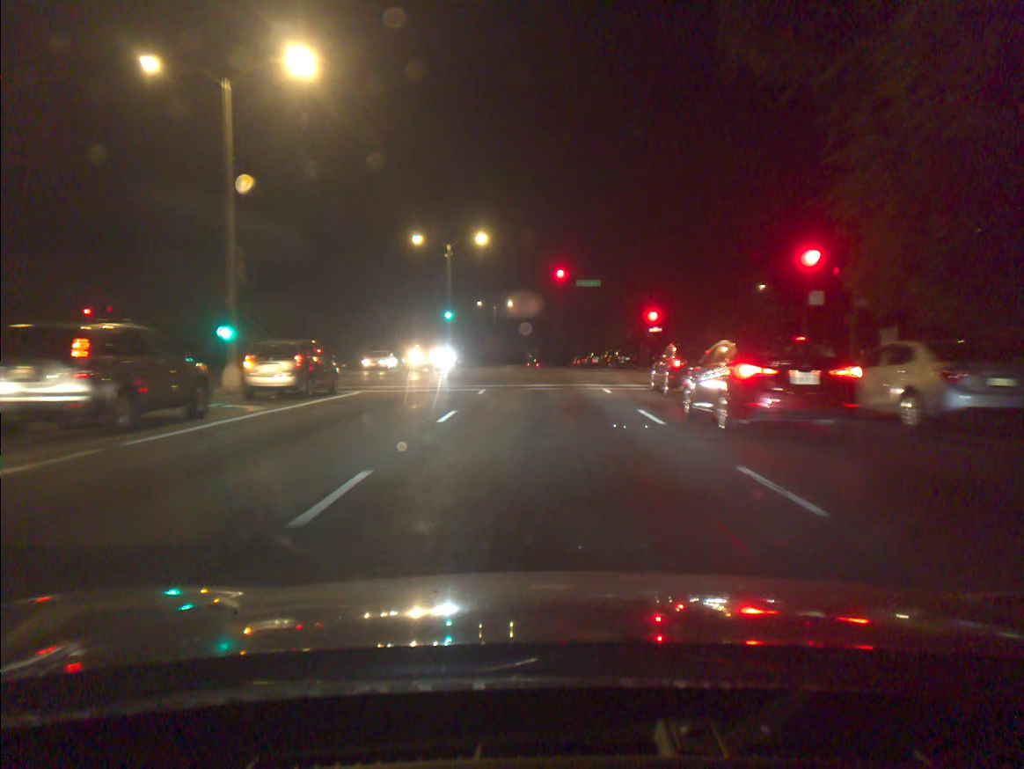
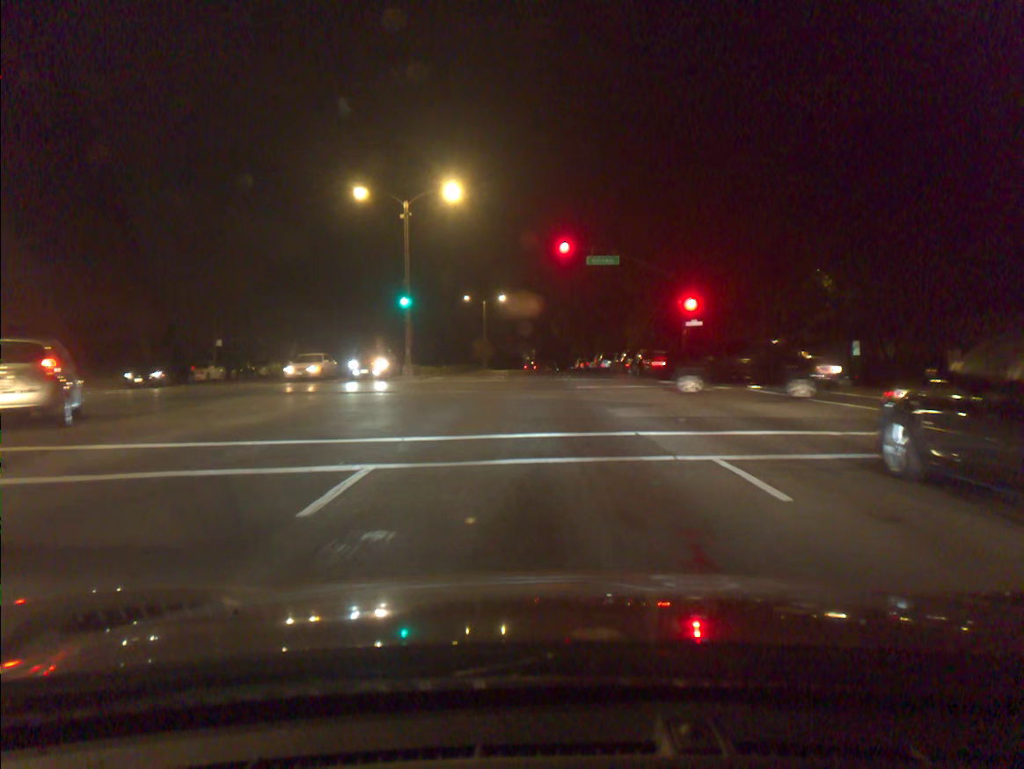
(0.0, +16.2) m; +1°
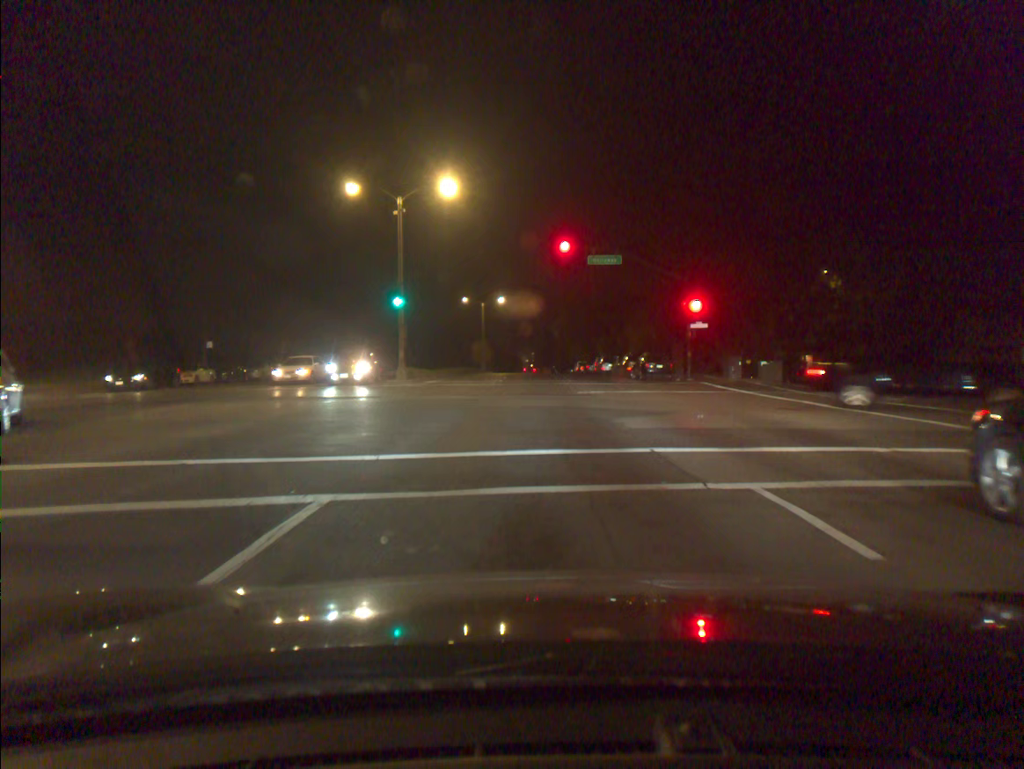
(0.0, +1.7) m; 0°
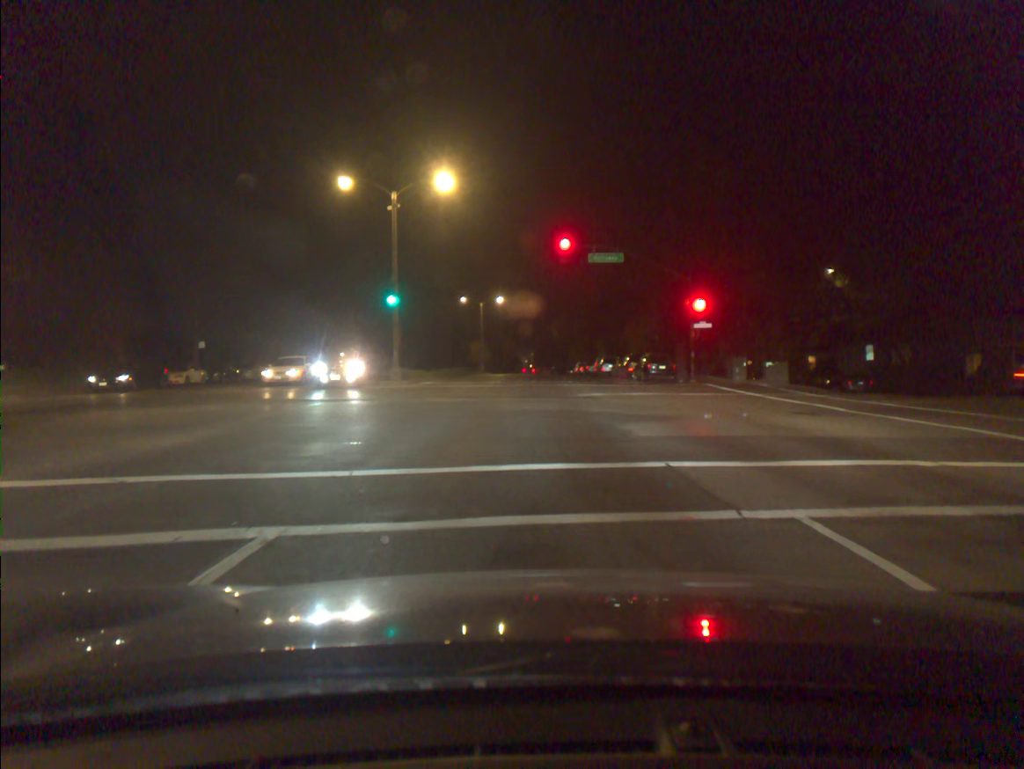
(0.0, +1.3) m; +1°
